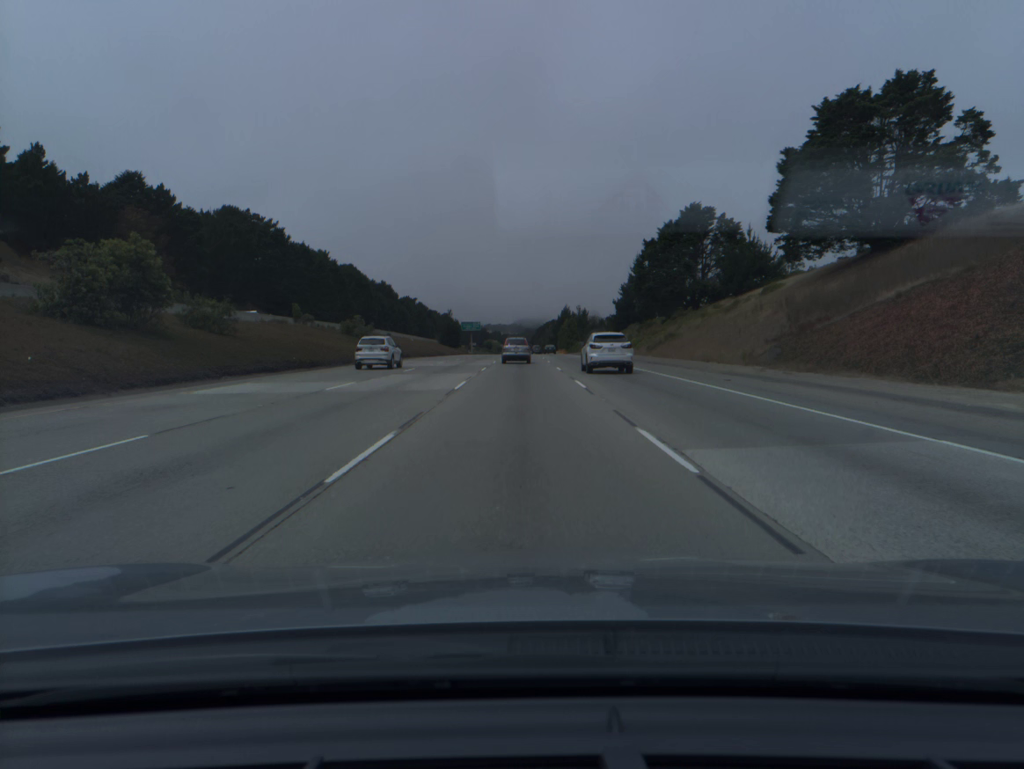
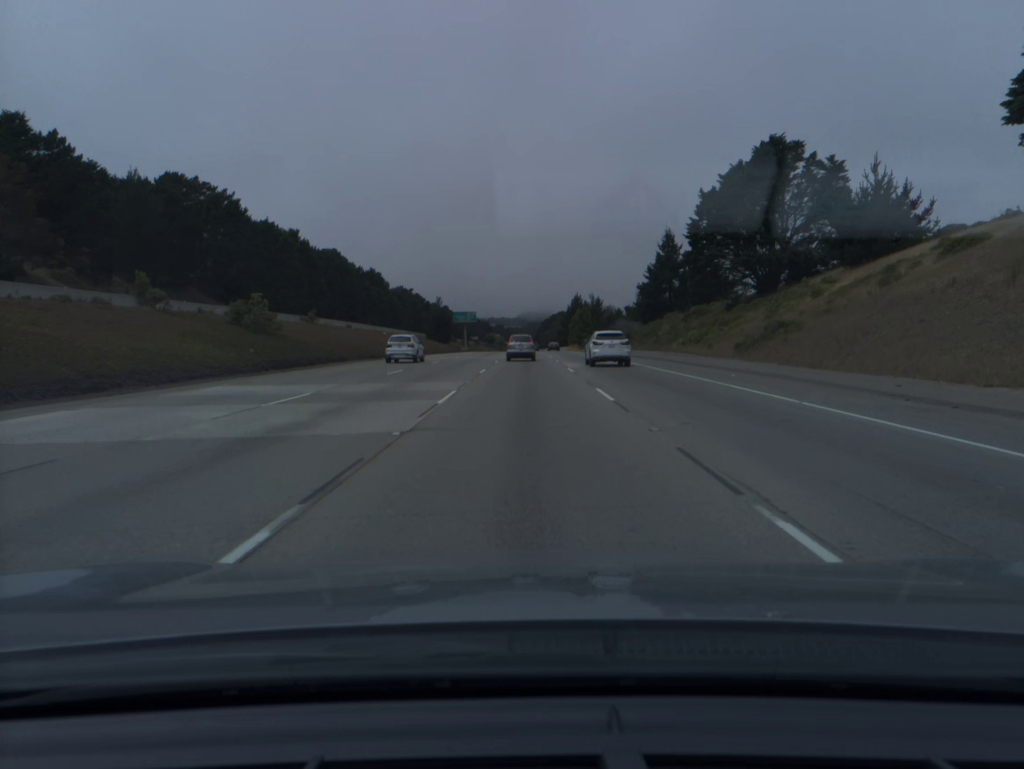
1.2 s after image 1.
(-0.1, +35.2) m; 0°
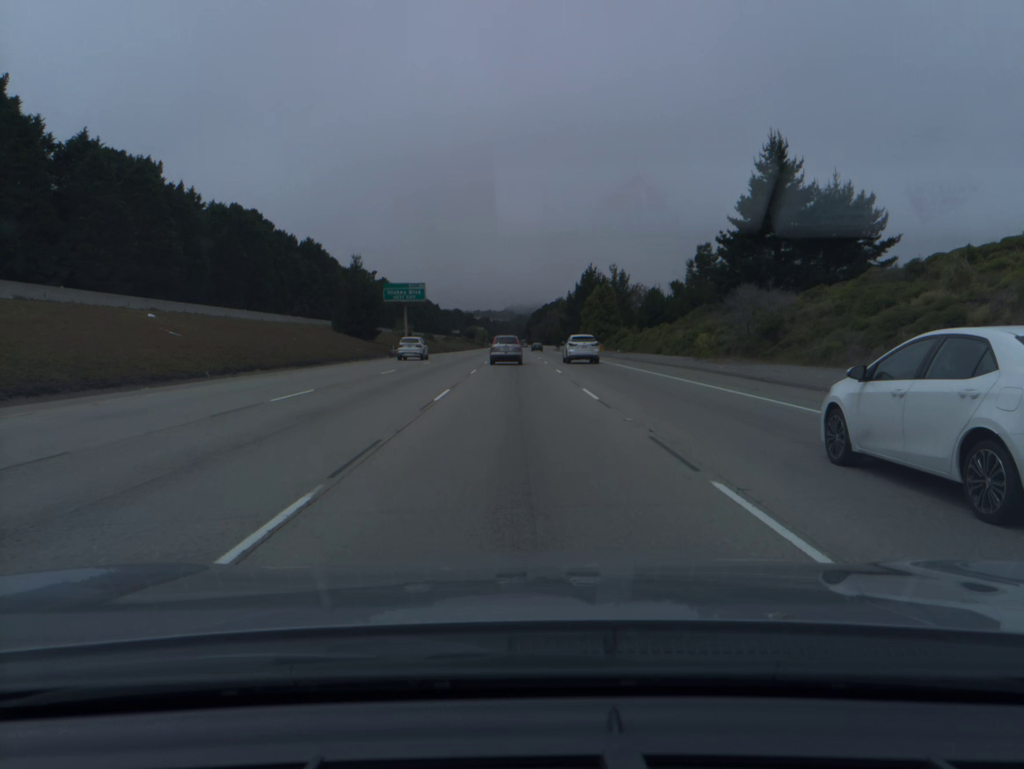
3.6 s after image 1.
(+0.3, +71.6) m; +1°
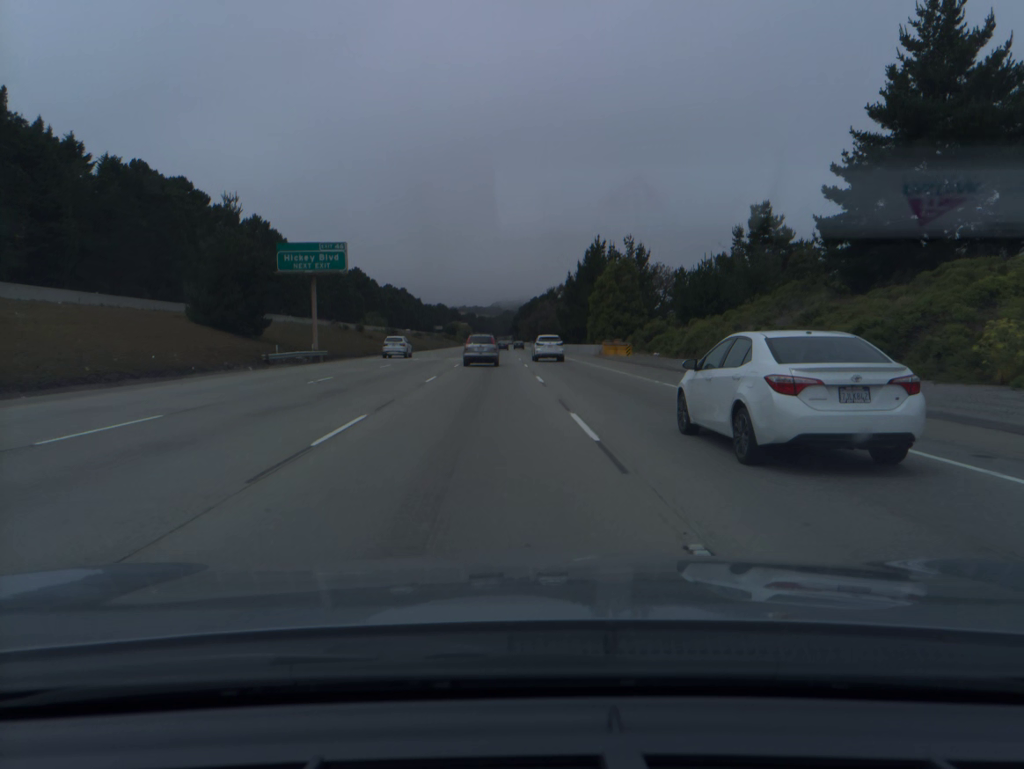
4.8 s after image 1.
(+0.3, +36.7) m; +1°
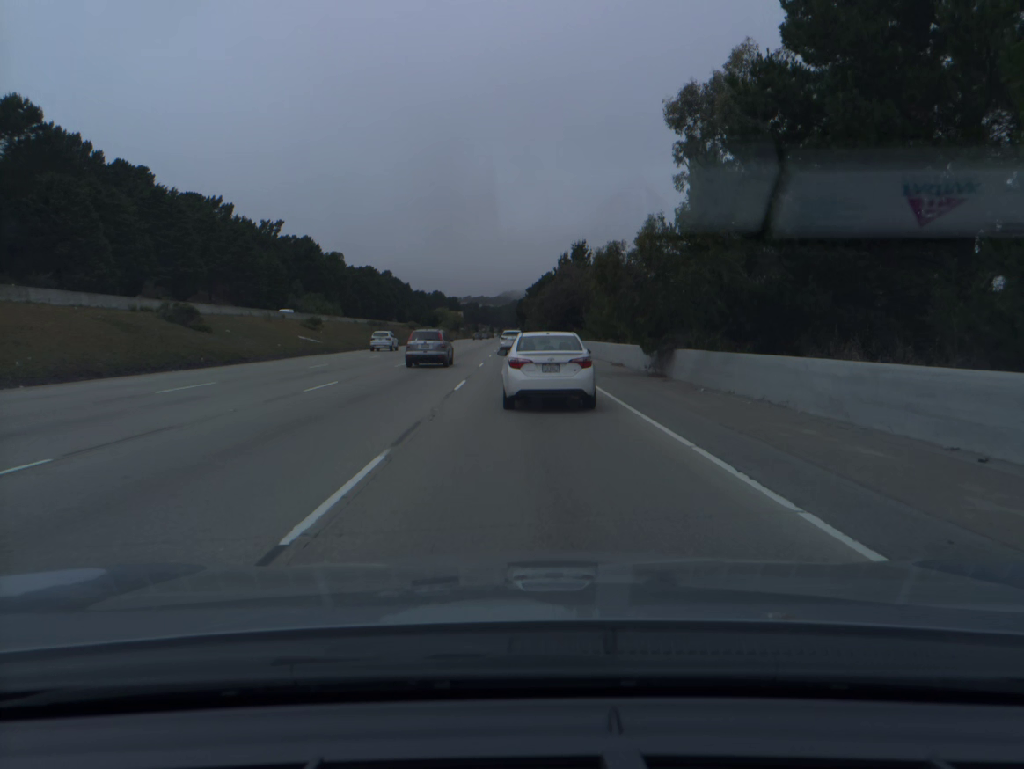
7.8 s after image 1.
(+0.4, +93.0) m; -1°
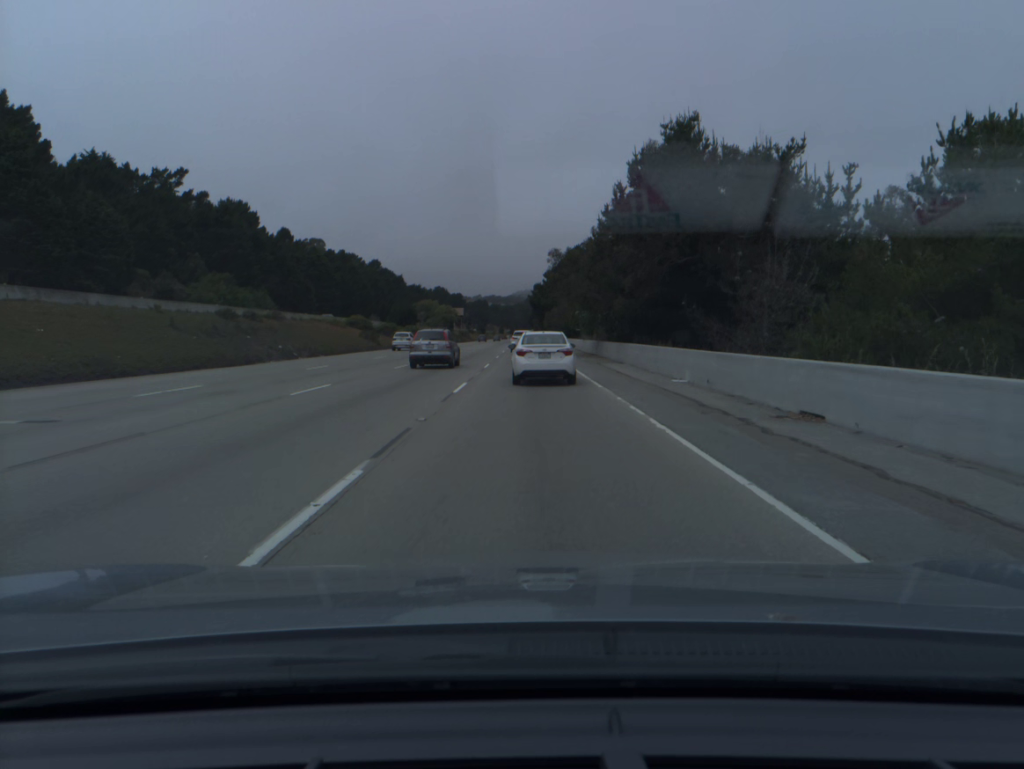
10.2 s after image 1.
(-0.8, +74.4) m; -1°
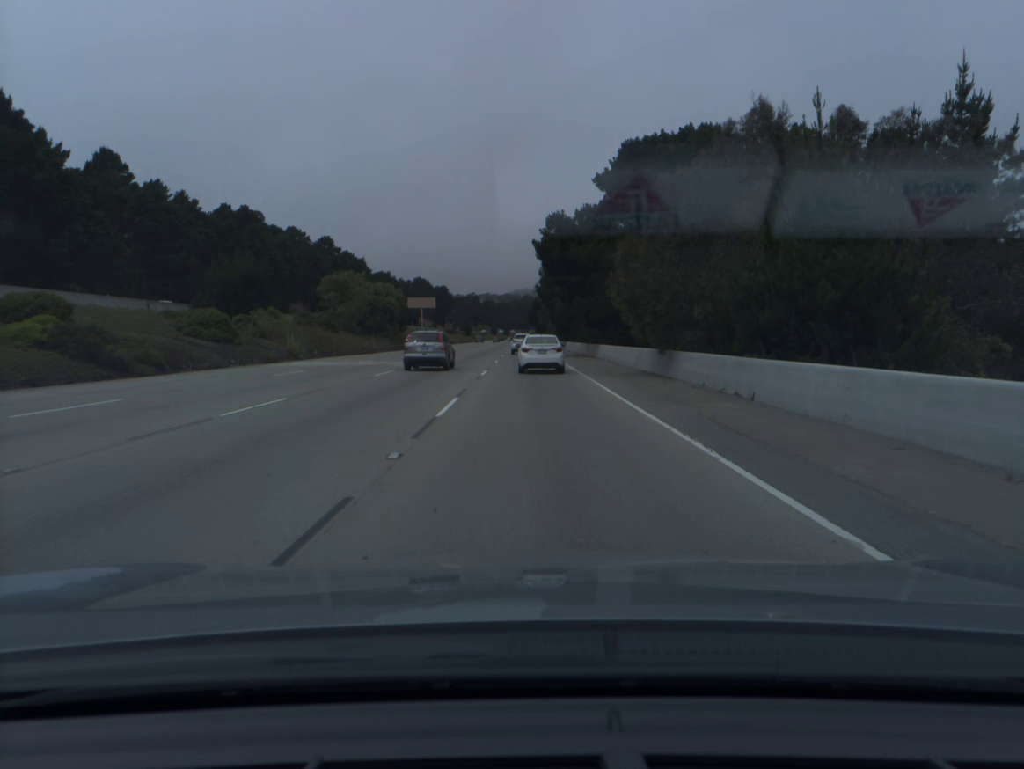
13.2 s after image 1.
(-0.1, +92.3) m; 0°
